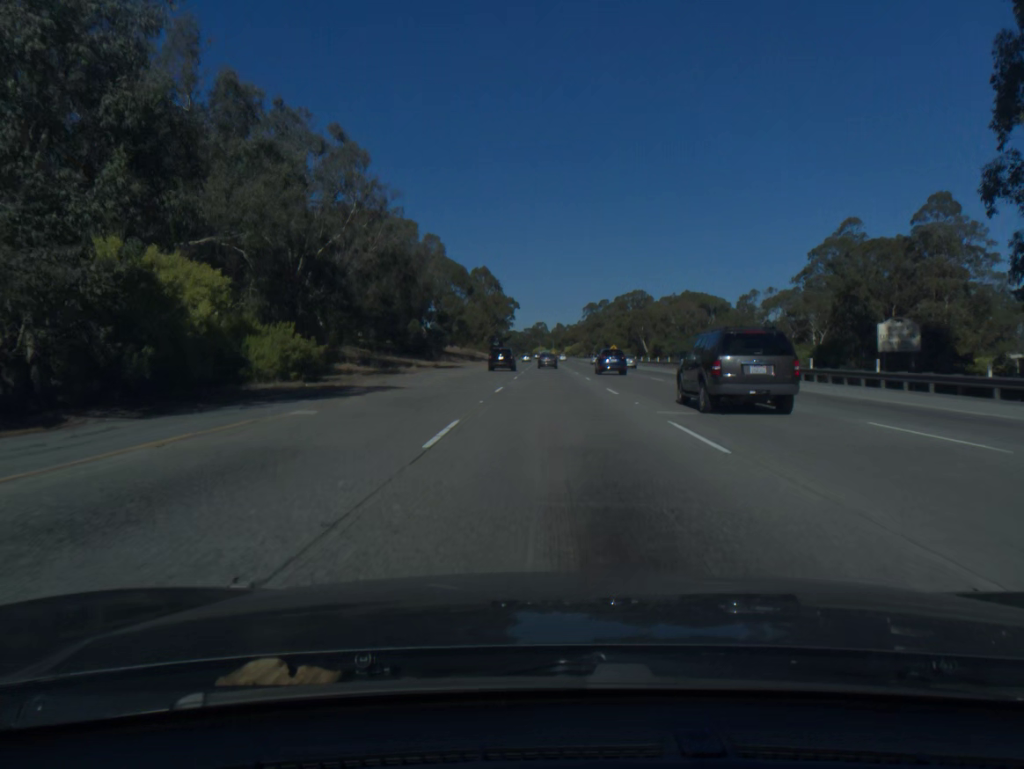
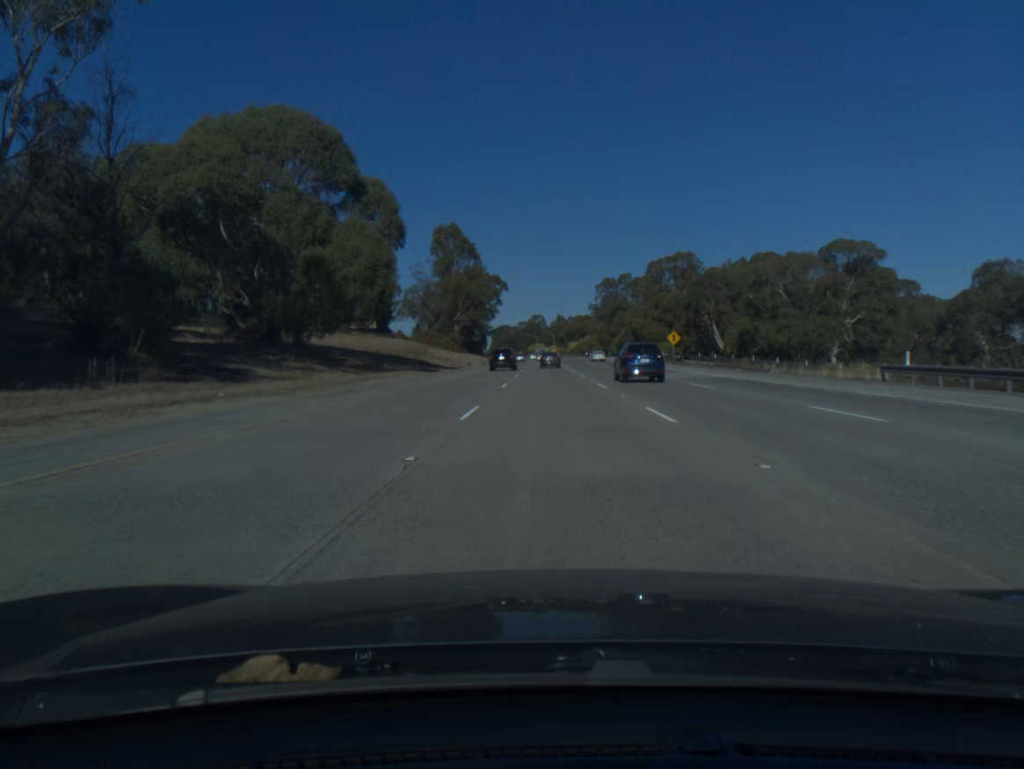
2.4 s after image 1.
(+0.4, +84.3) m; 0°
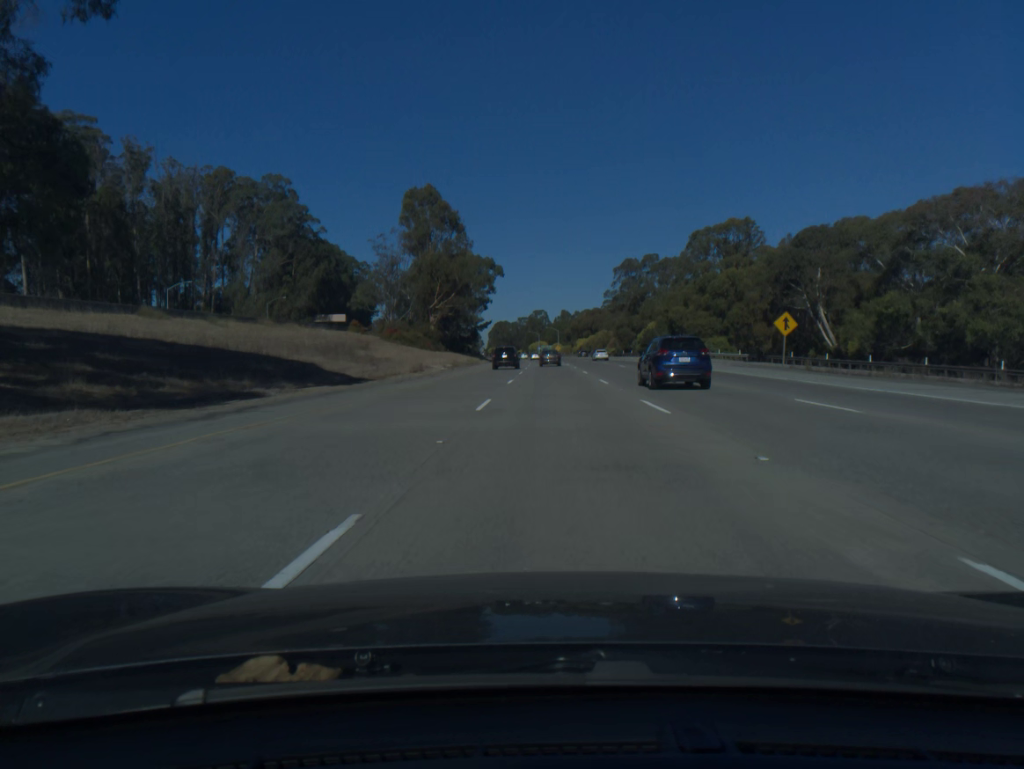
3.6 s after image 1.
(-0.1, +42.2) m; 0°
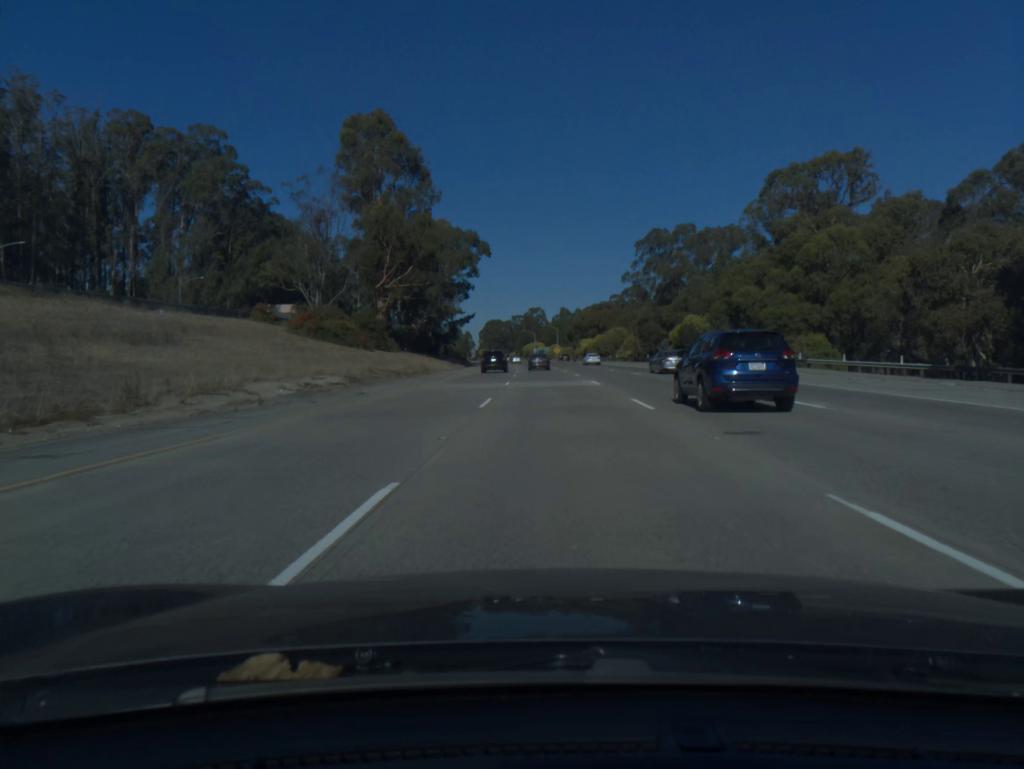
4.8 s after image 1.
(+0.1, +42.3) m; 0°
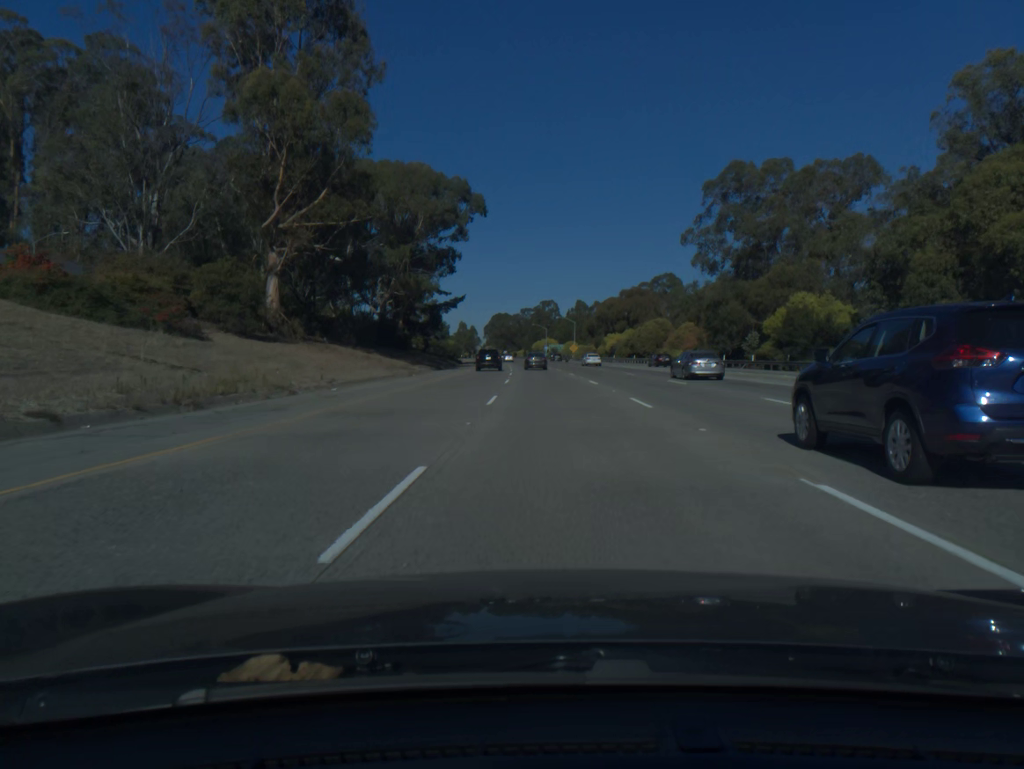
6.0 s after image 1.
(-0.3, +42.6) m; -1°
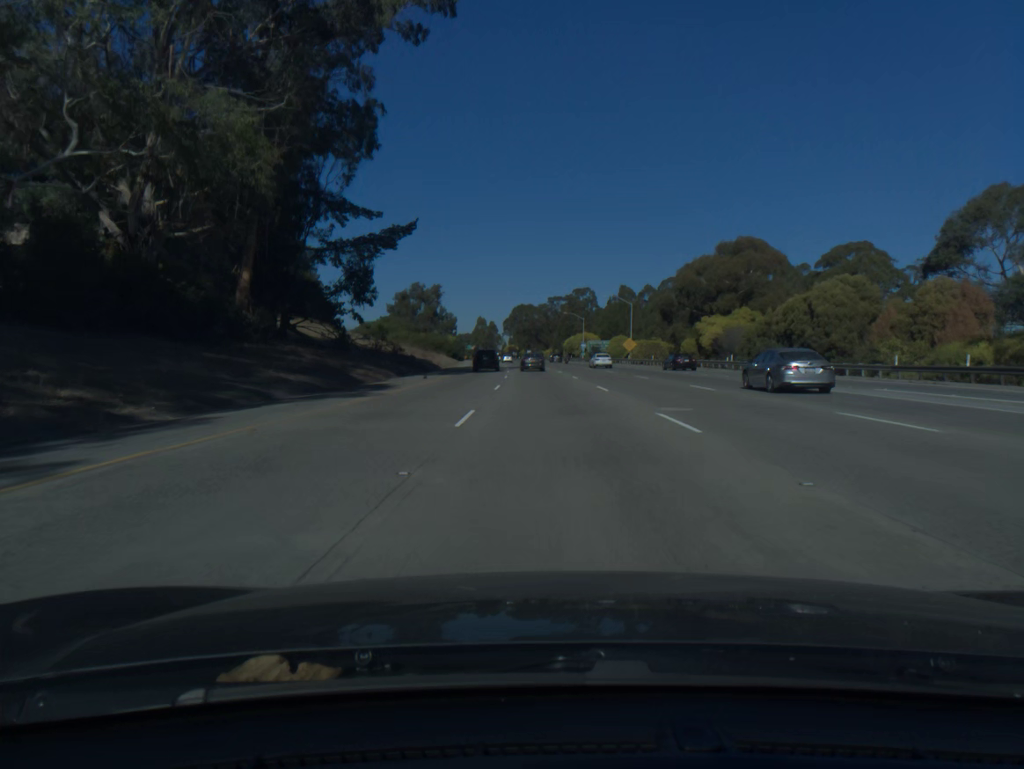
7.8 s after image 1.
(-1.0, +64.5) m; -2°
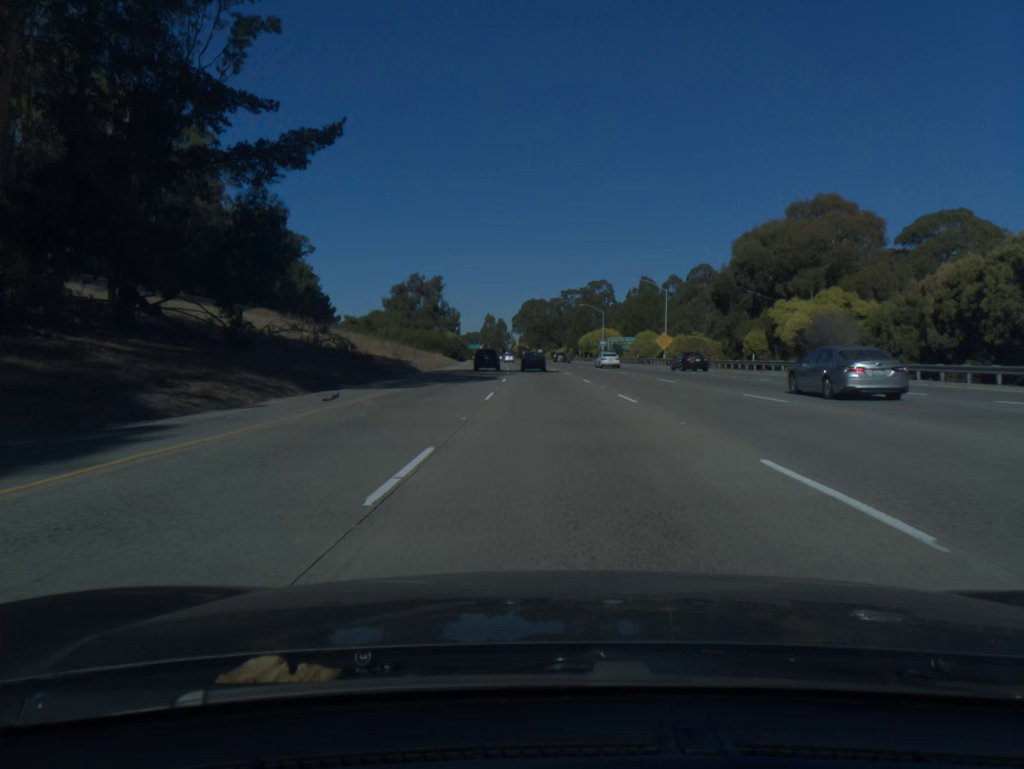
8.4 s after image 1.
(-0.1, +21.7) m; -1°
